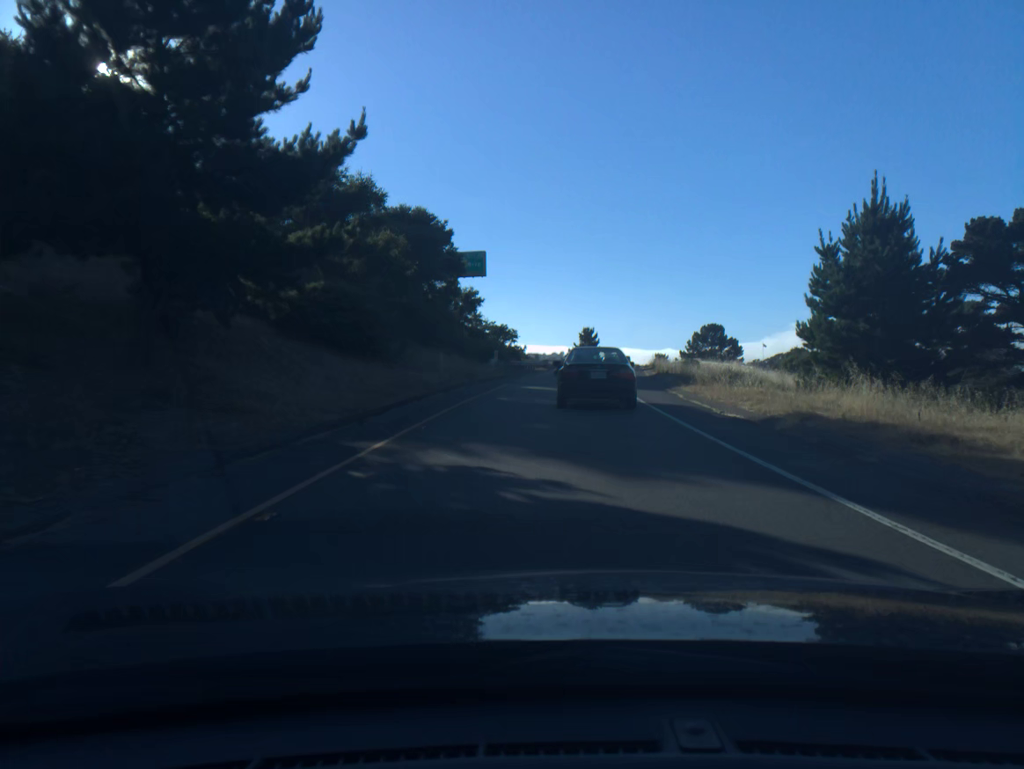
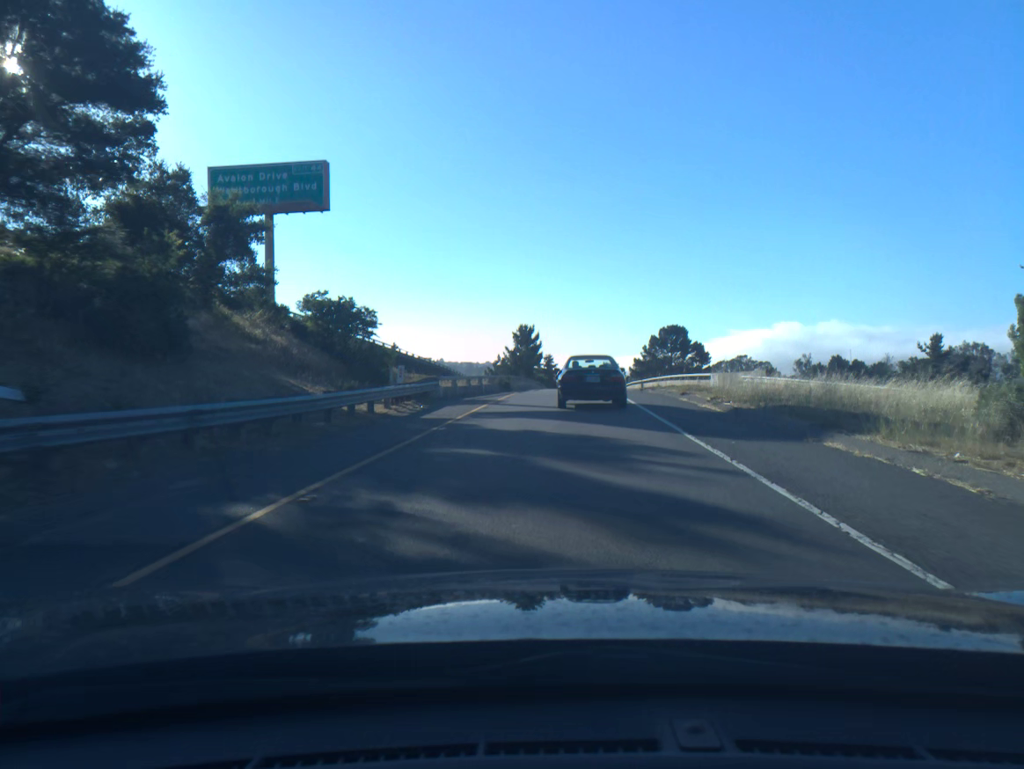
(+1.9, +42.4) m; +5°
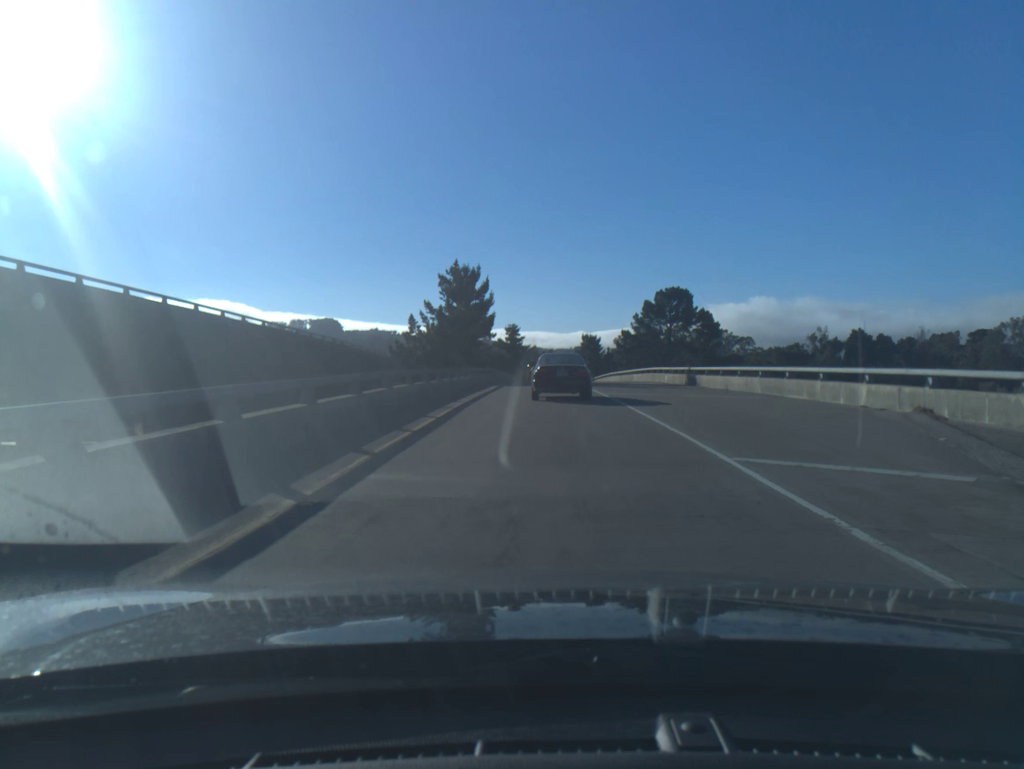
(+1.1, +42.2) m; +2°
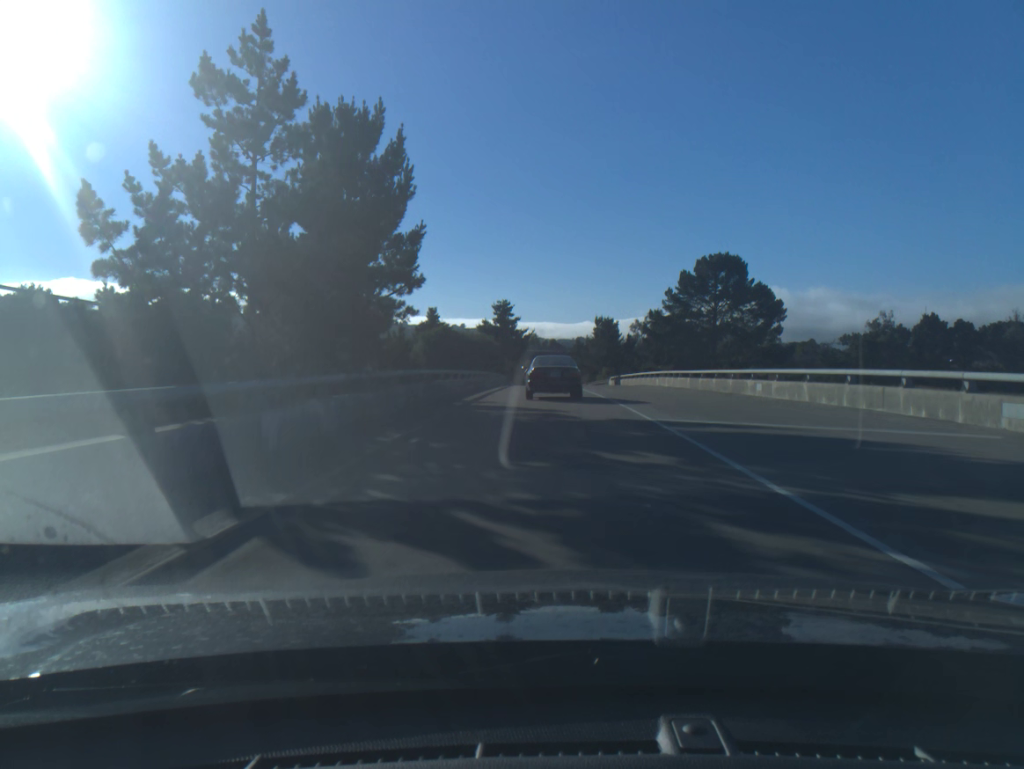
(0.0, +35.5) m; 0°
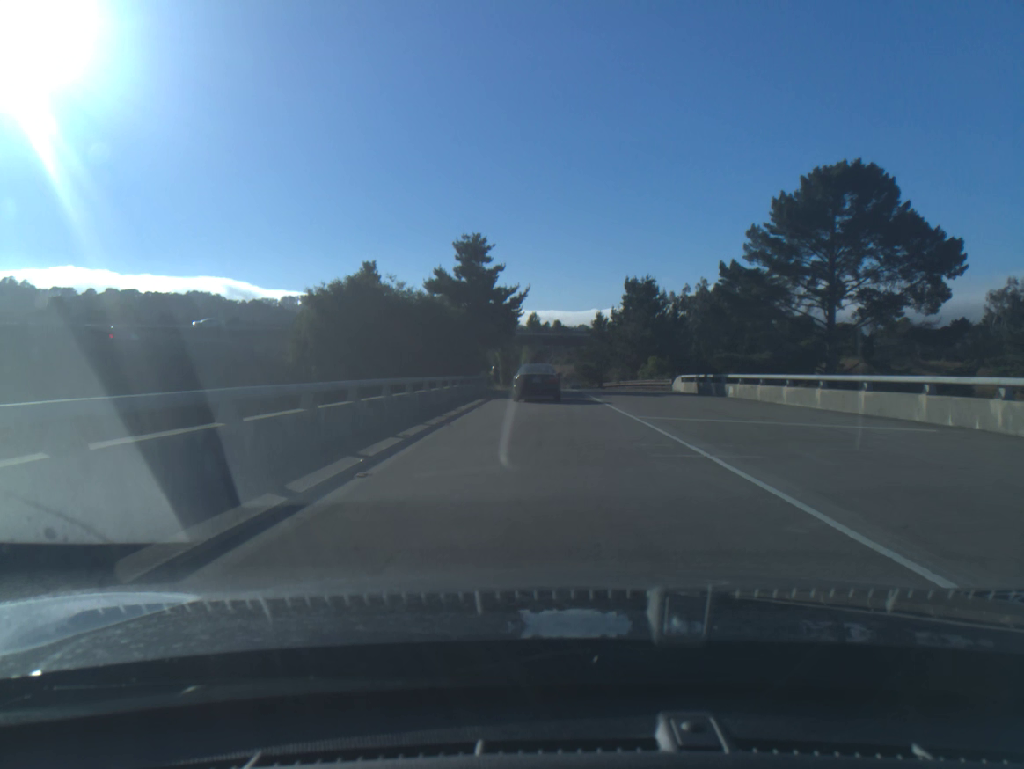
(+0.1, +43.5) m; 0°
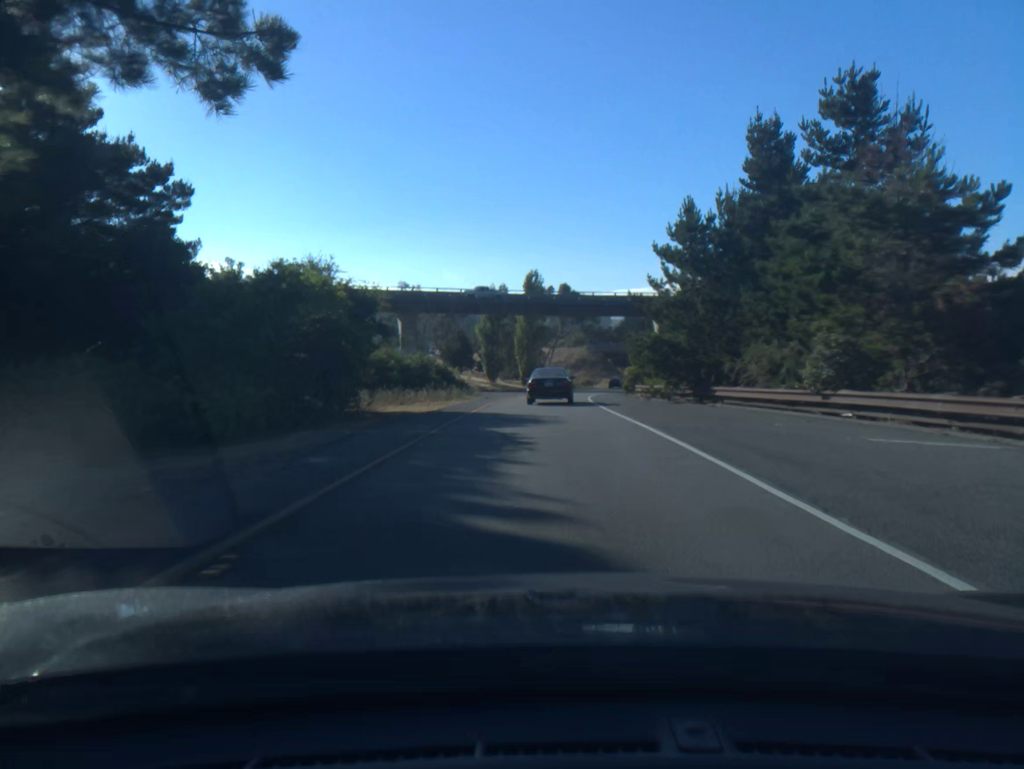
(0.0, +48.3) m; 0°
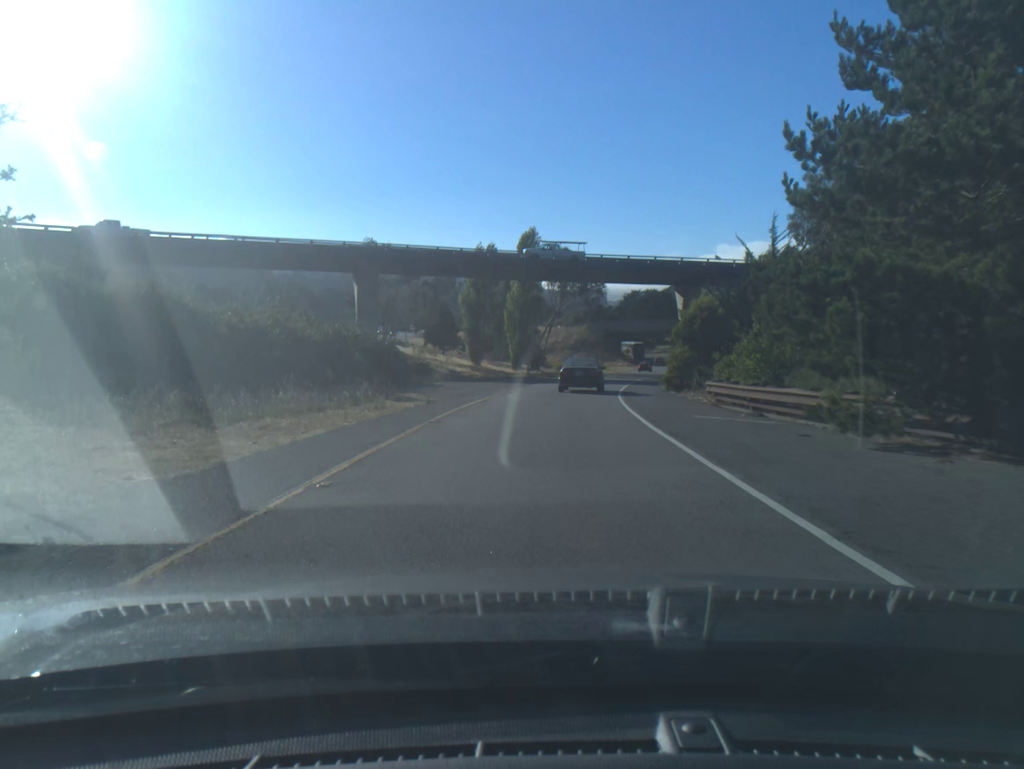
(-0.1, +20.4) m; 0°
